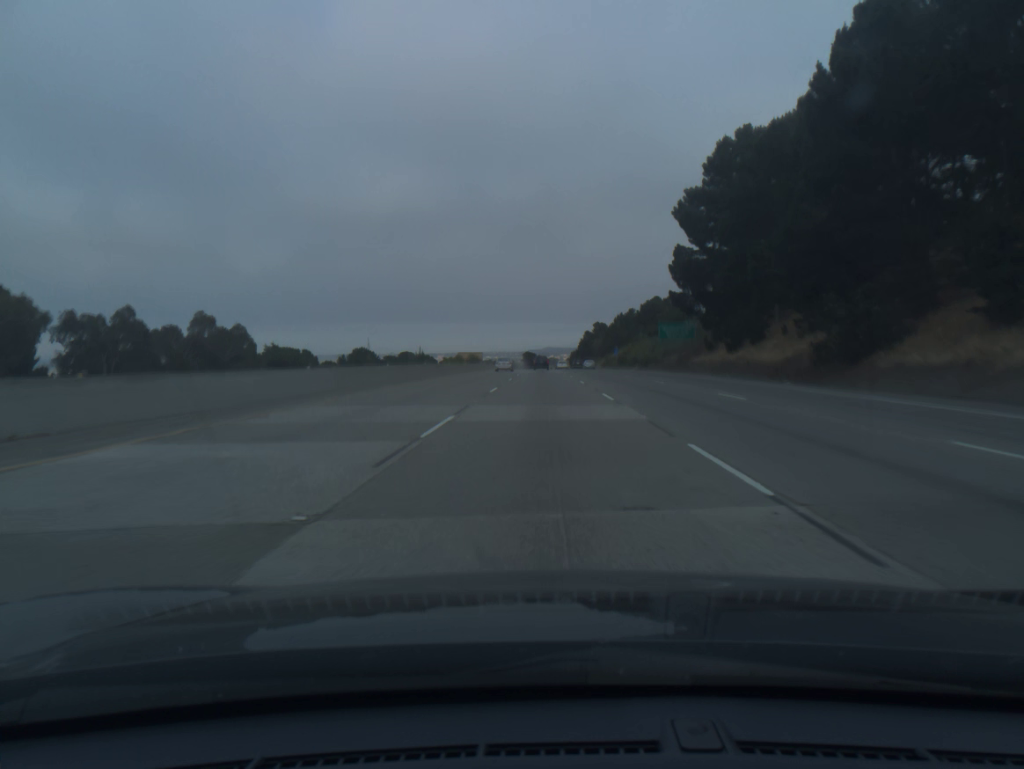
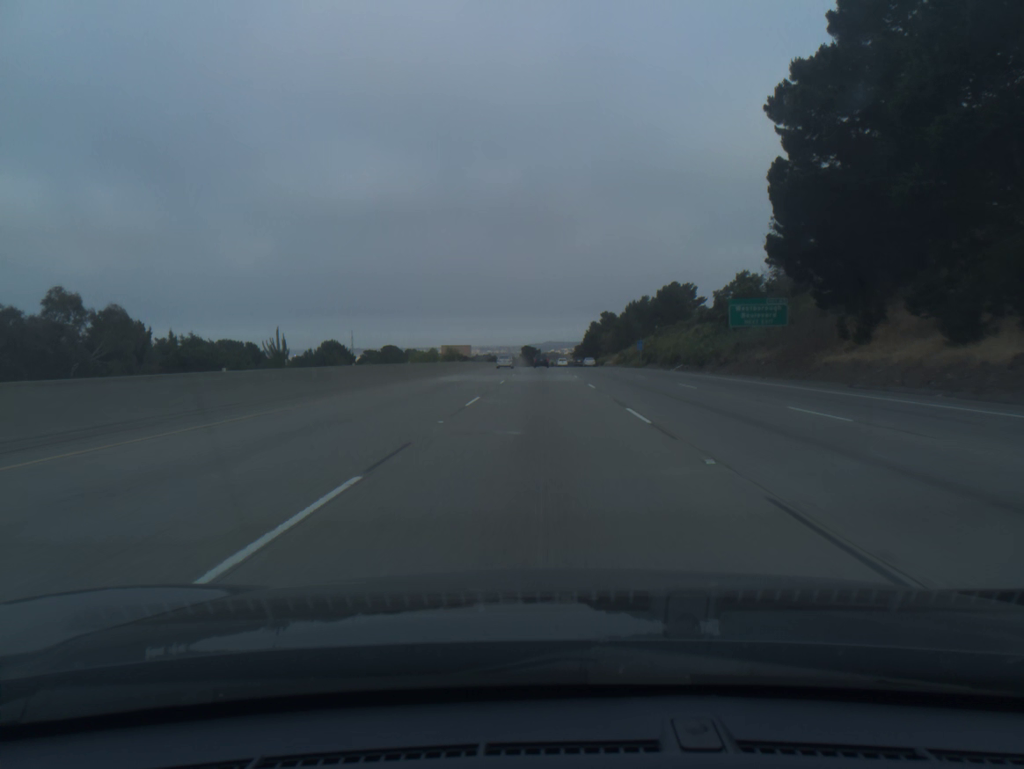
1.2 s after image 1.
(0.0, +36.9) m; 0°
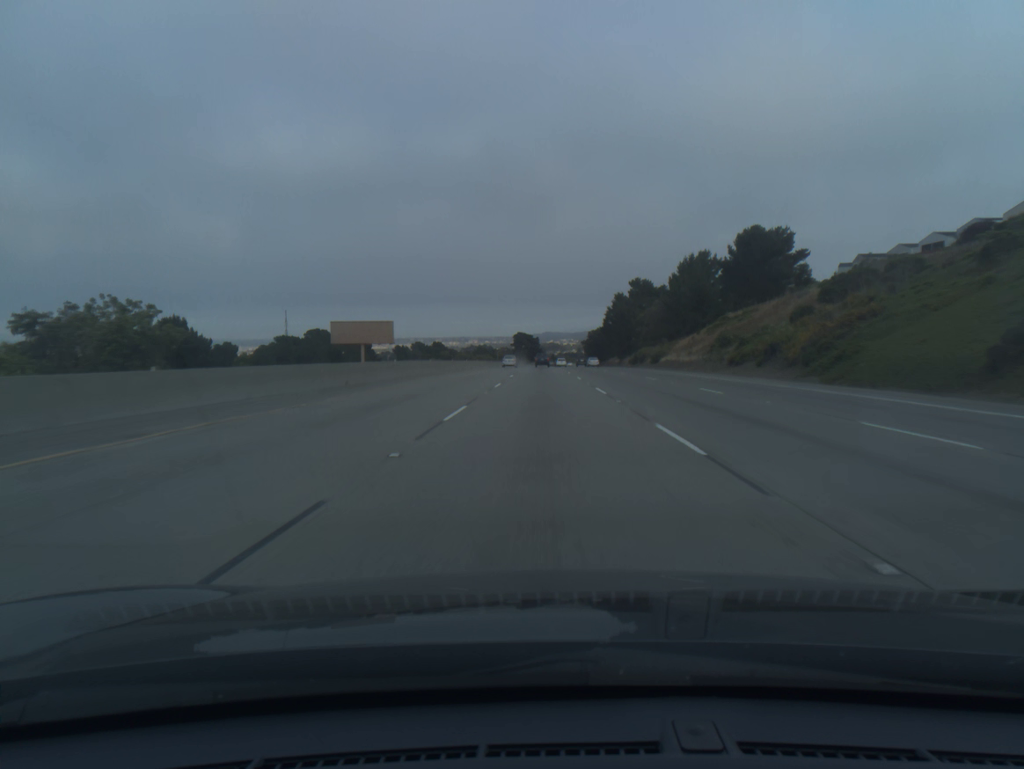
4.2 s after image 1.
(-0.1, +92.2) m; 0°
